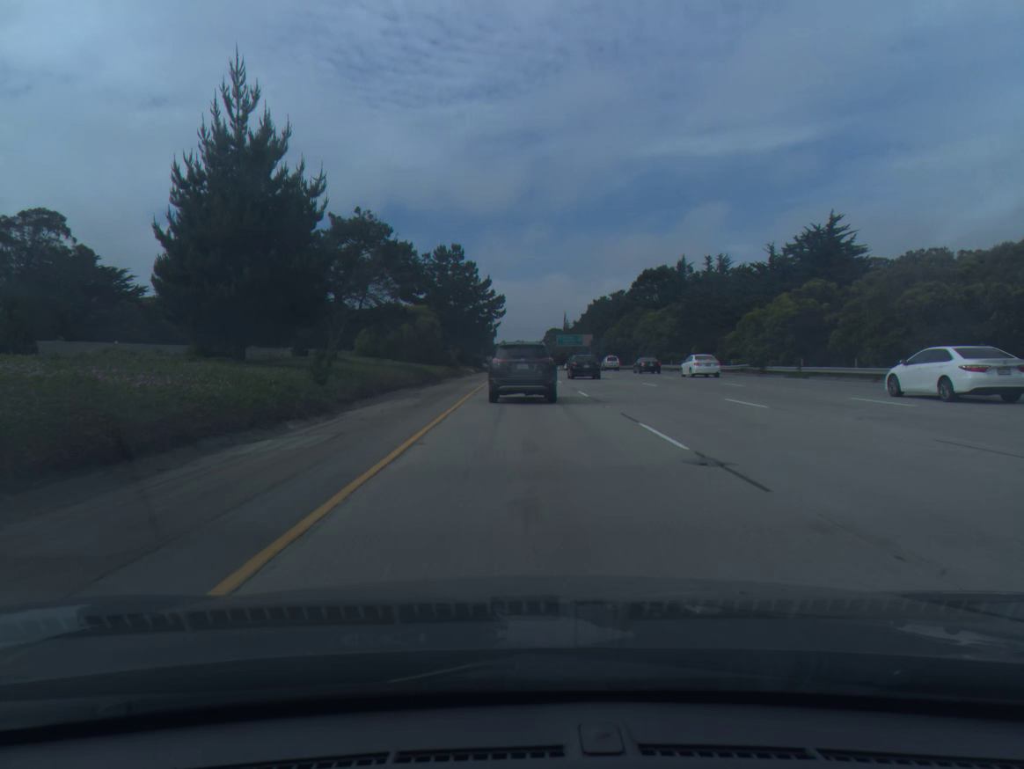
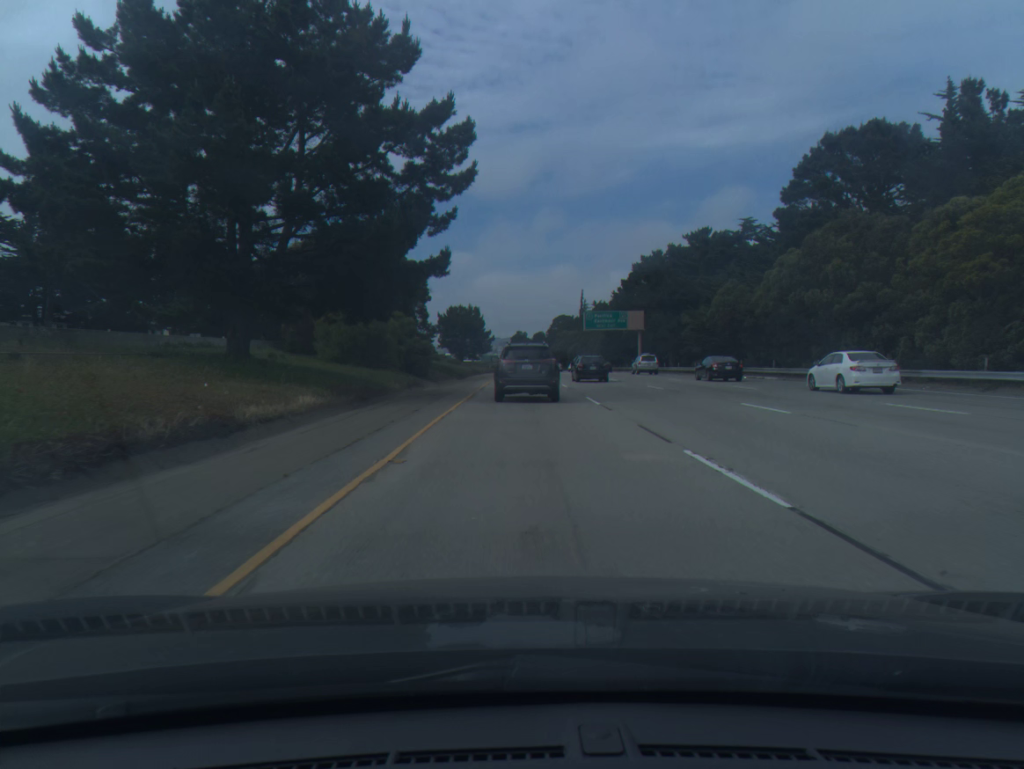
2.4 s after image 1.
(-0.1, +74.9) m; 0°
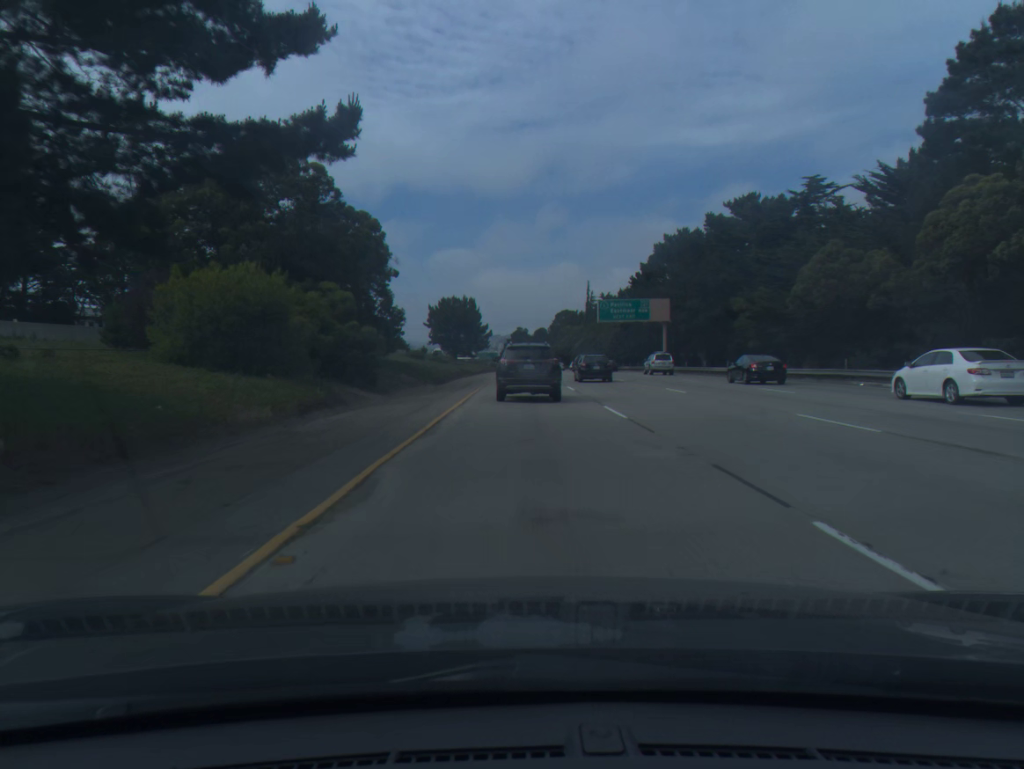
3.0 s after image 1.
(0.0, +18.9) m; 0°
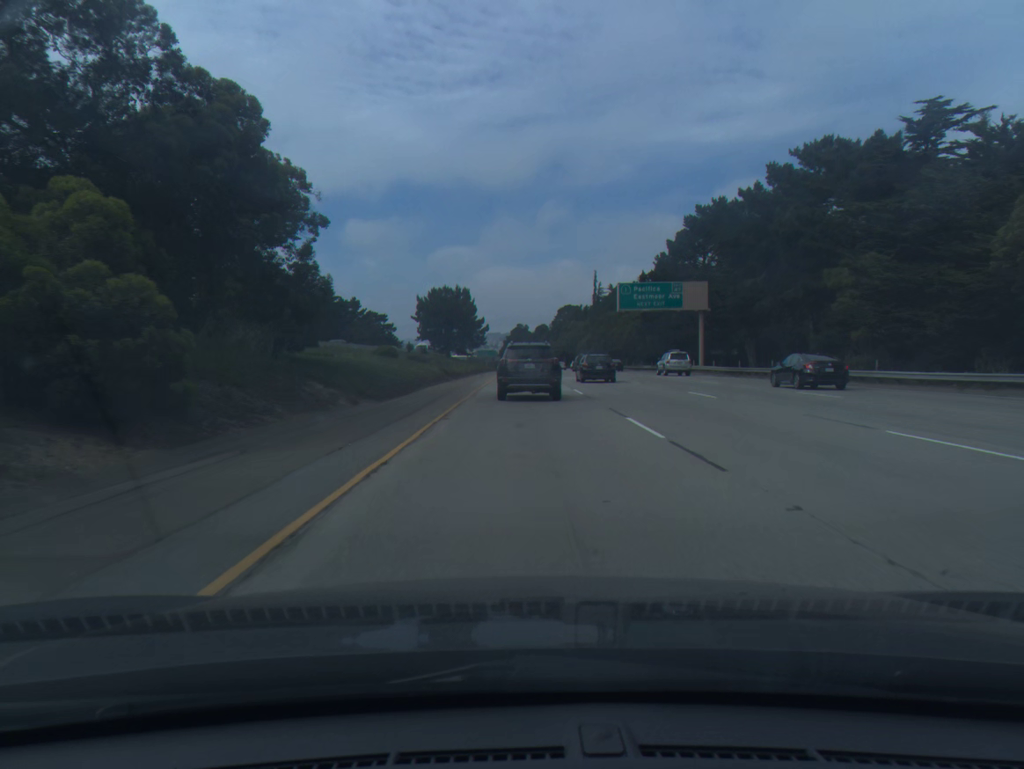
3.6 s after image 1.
(0.0, +18.7) m; 0°
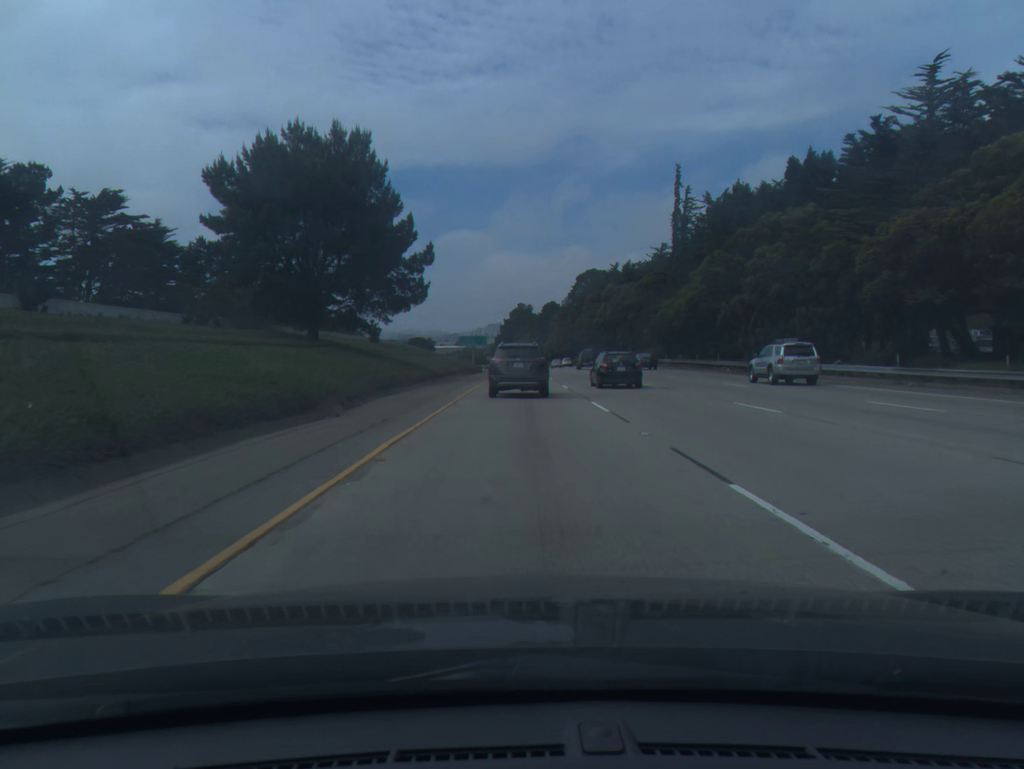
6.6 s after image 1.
(+0.1, +93.9) m; 0°
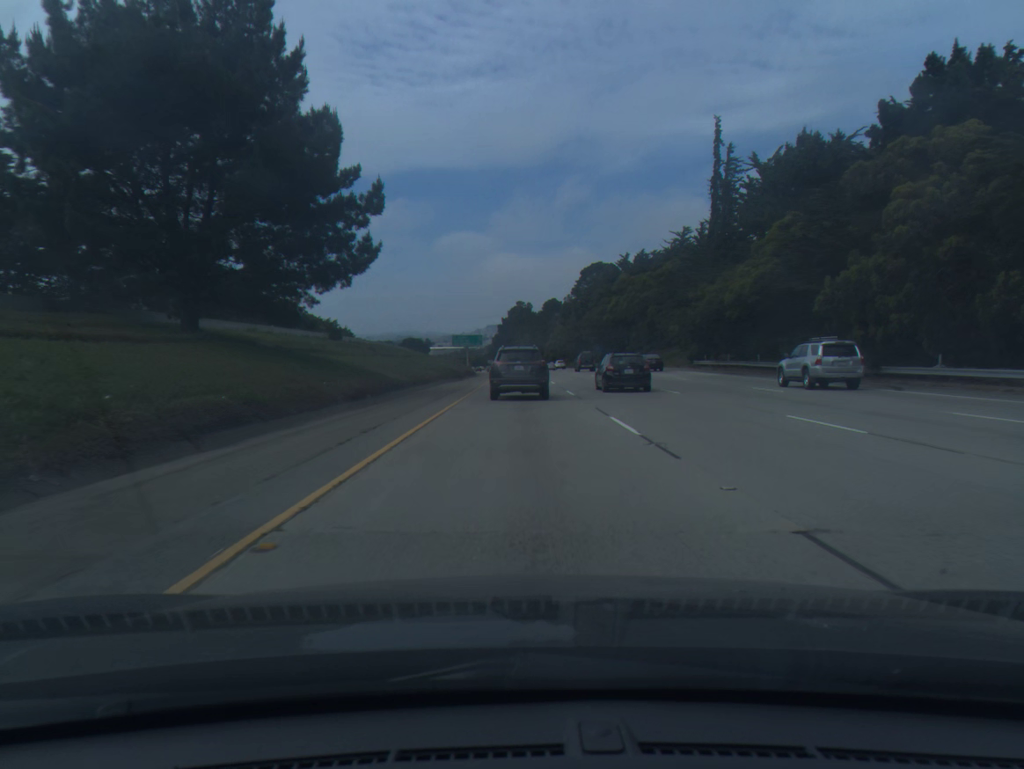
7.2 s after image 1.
(0.0, +18.8) m; 0°
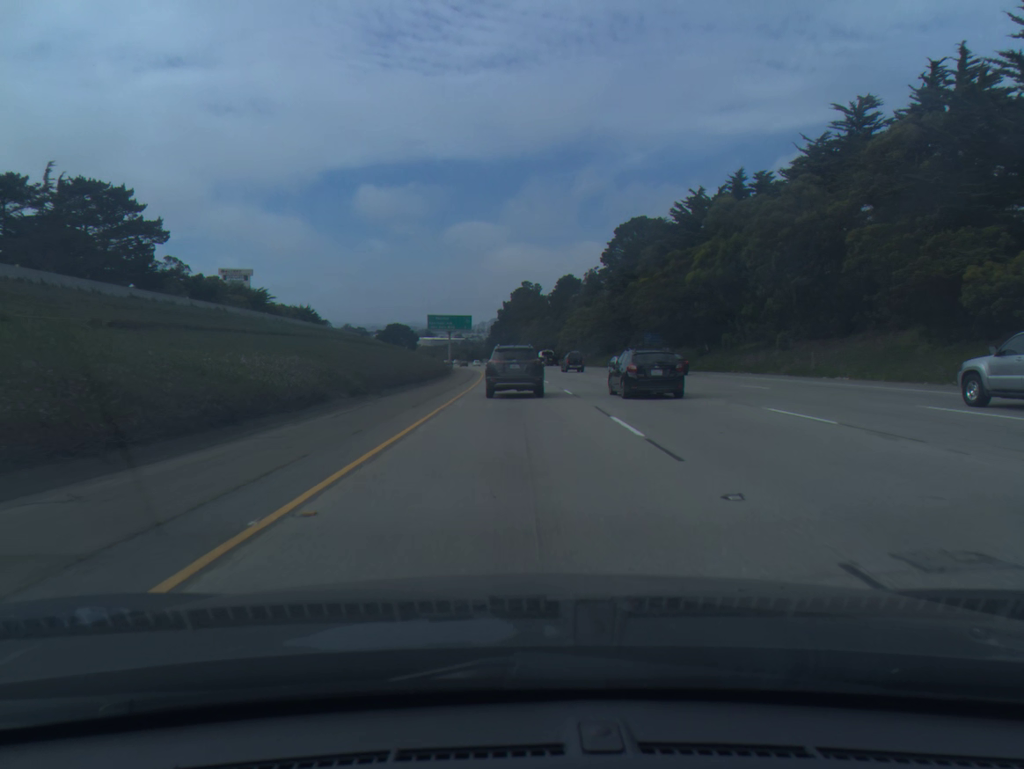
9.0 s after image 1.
(0.0, +57.4) m; 0°
